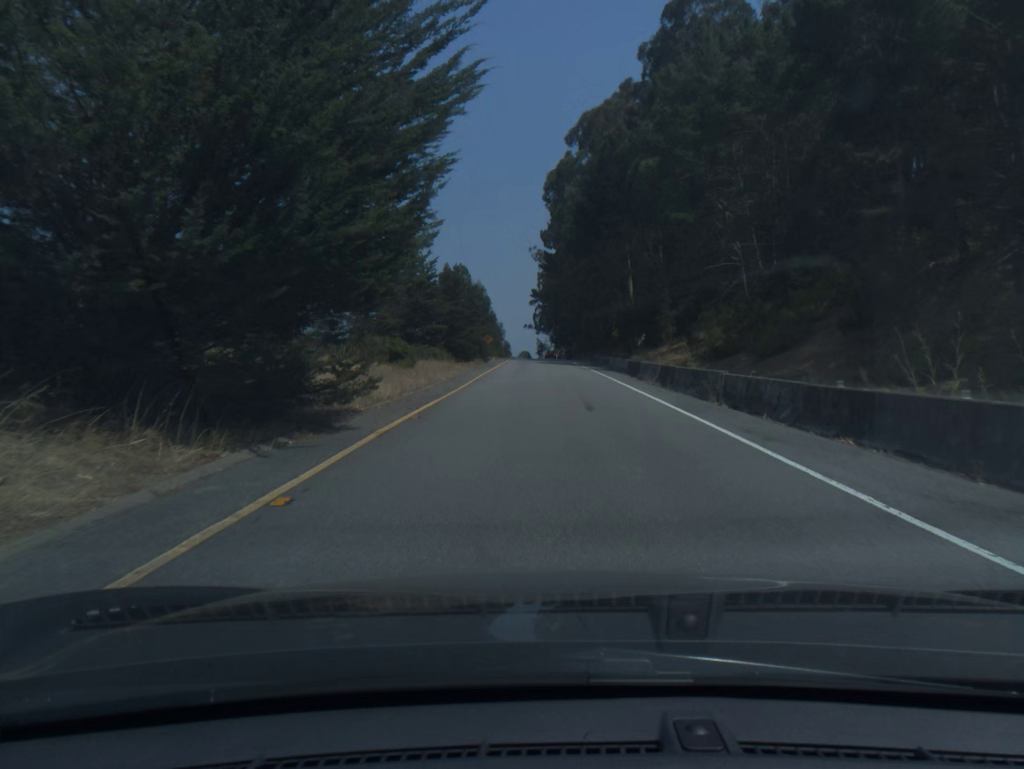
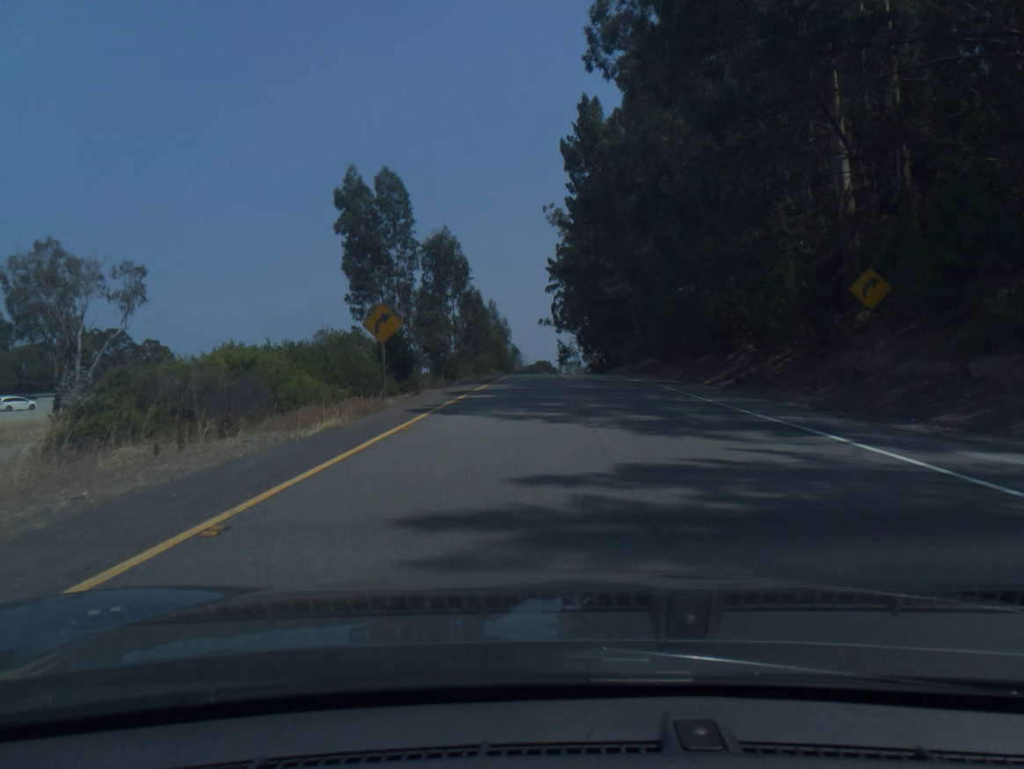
(-1.0, +66.8) m; -2°
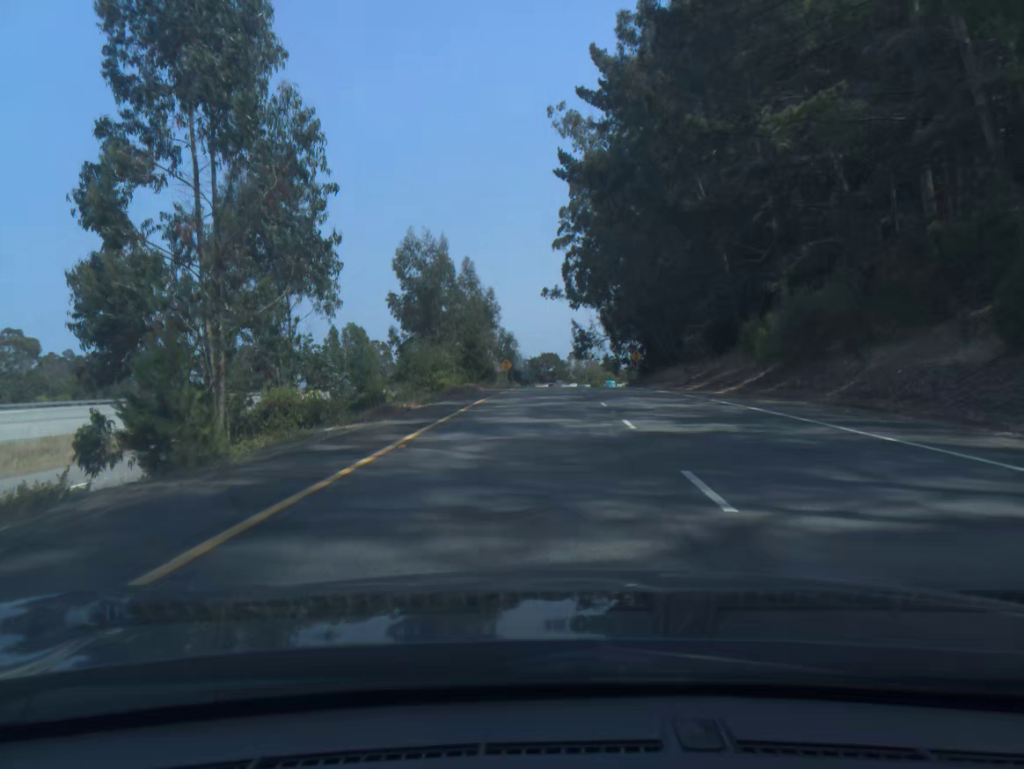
(-0.2, +53.1) m; -1°
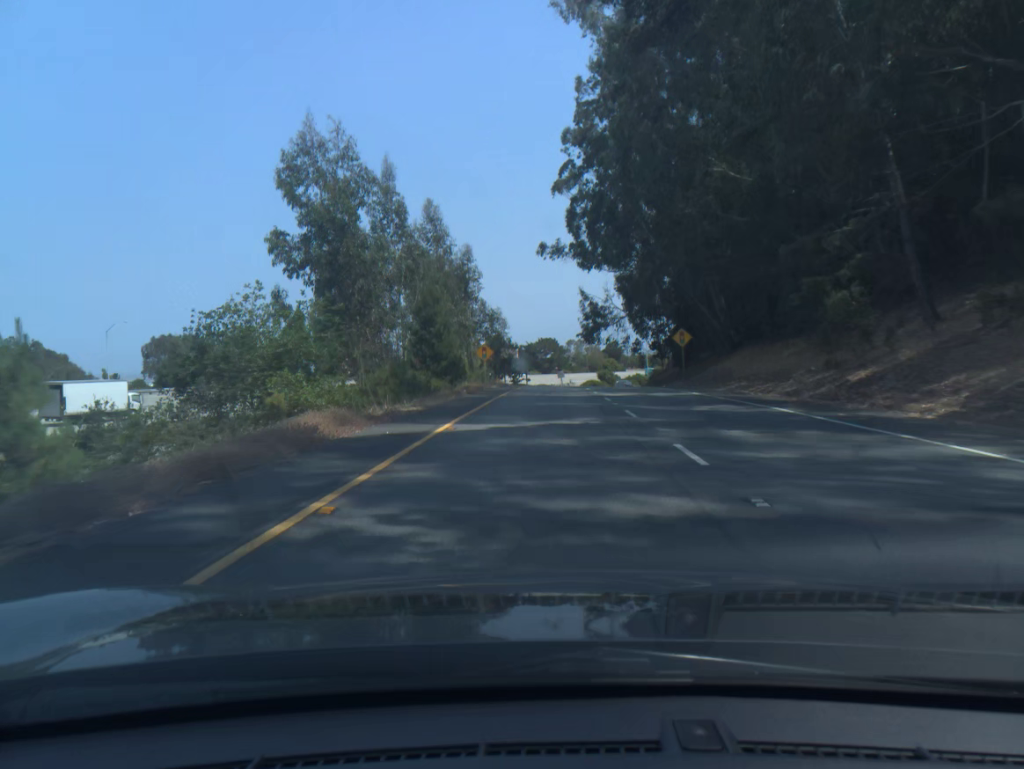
(0.0, +26.8) m; 0°
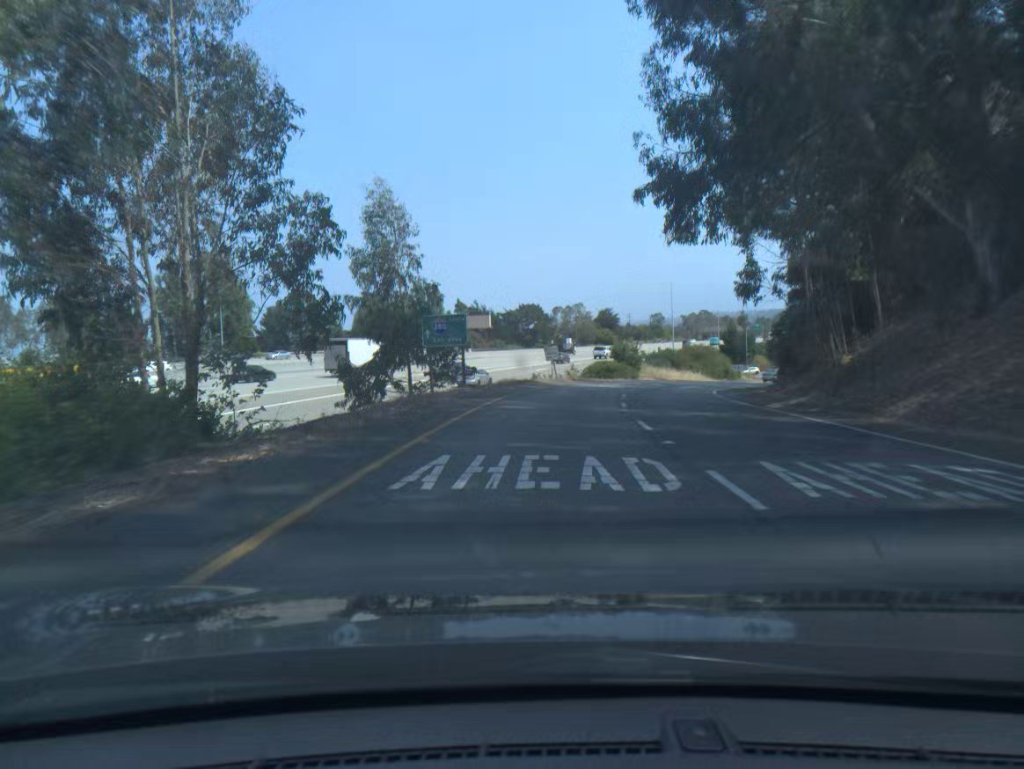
(+0.7, +54.2) m; +1°
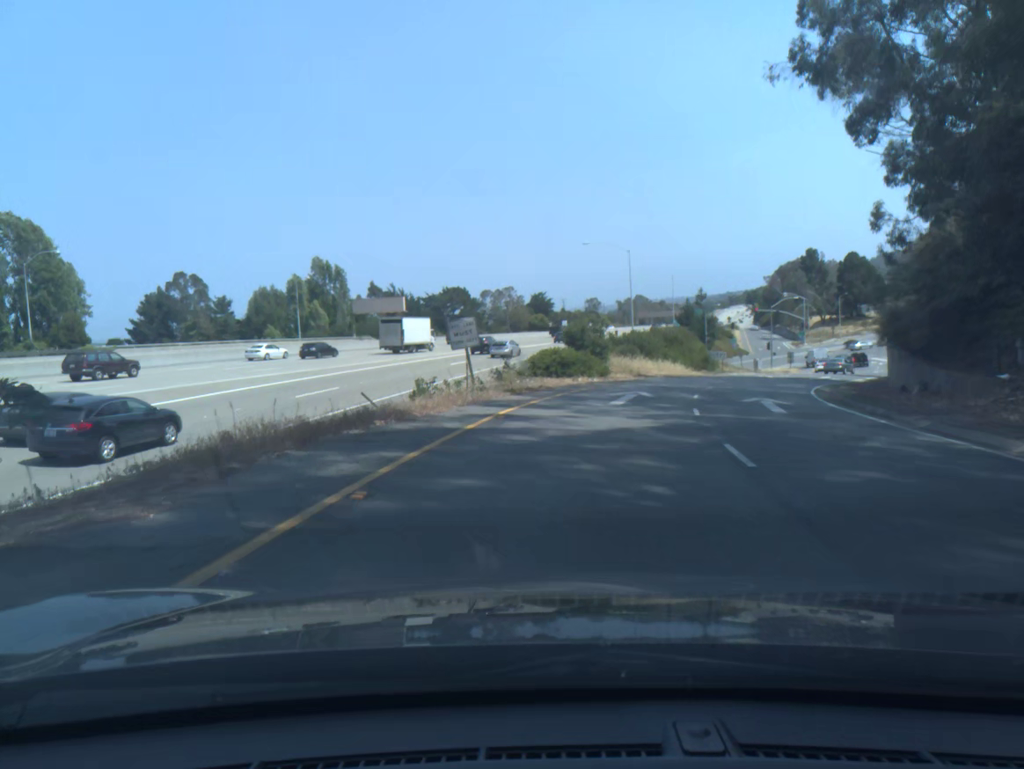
(+0.8, +27.0) m; +5°
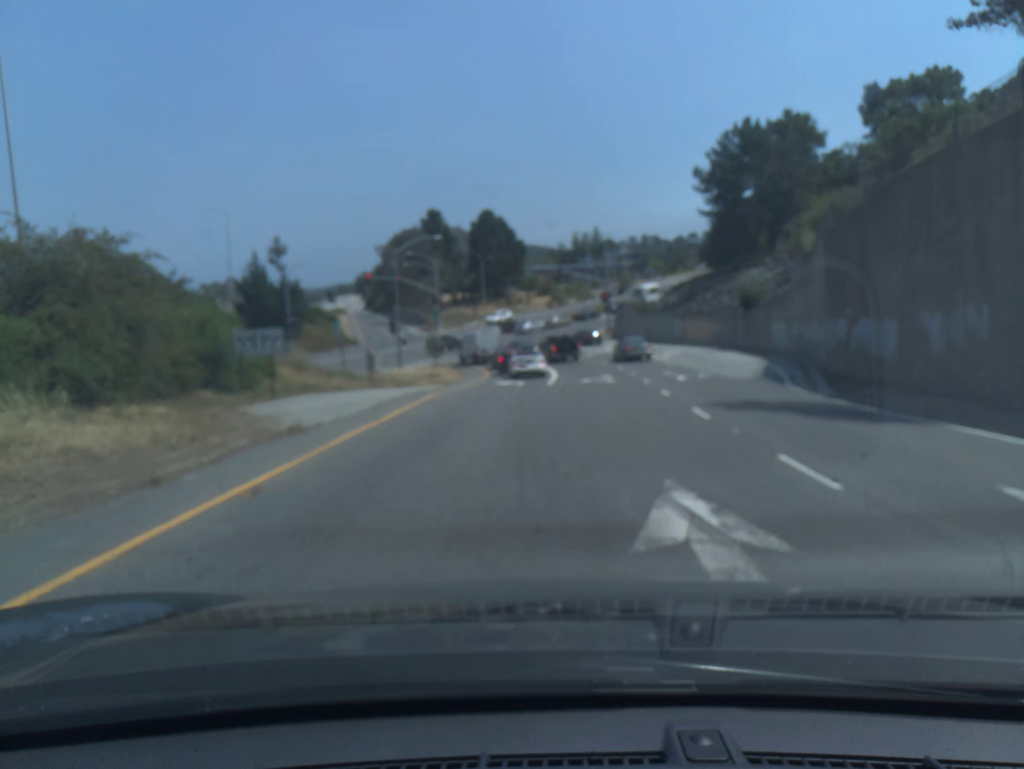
(+14.2, +55.8) m; +26°
